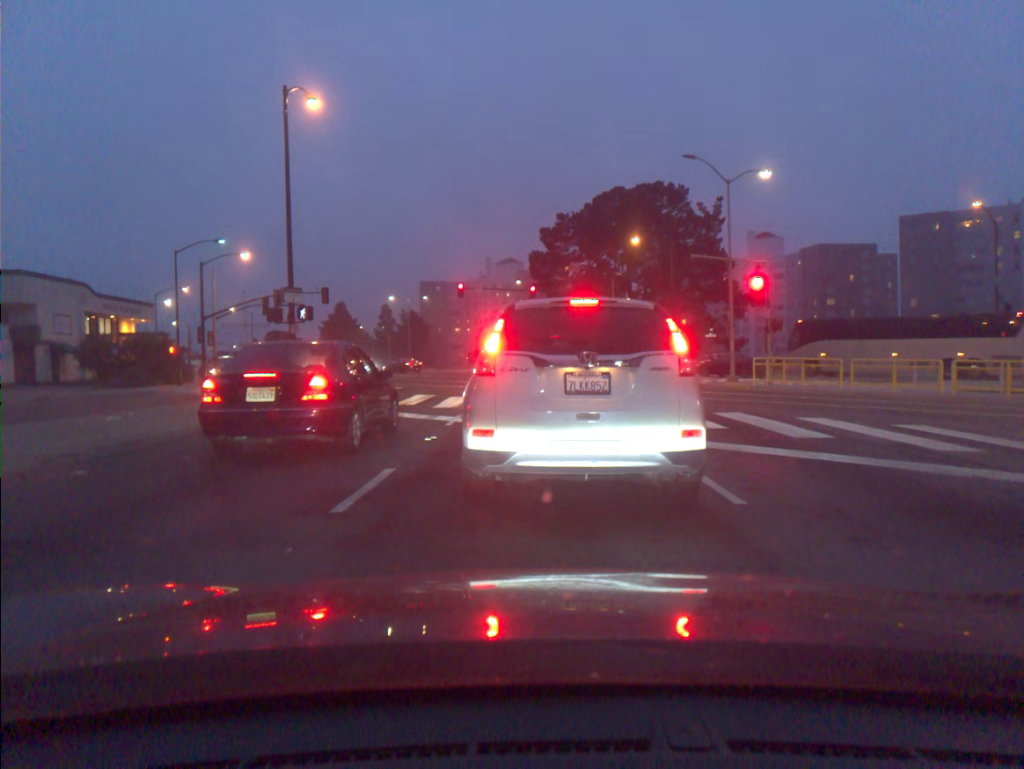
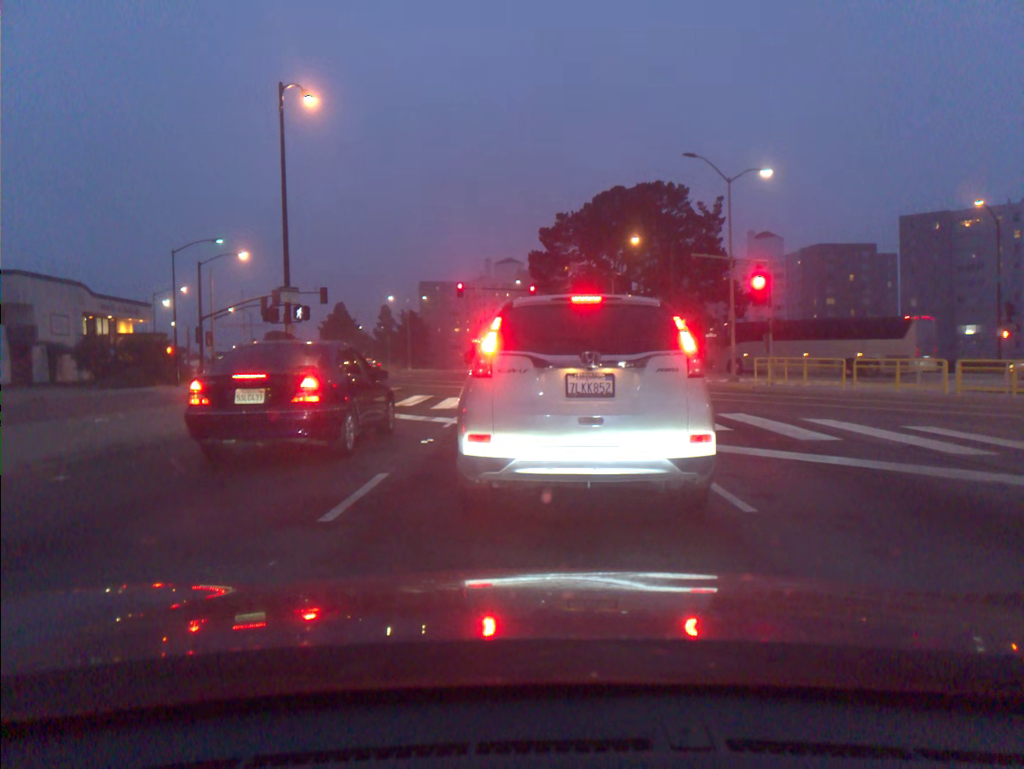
(0.0, +0.3) m; 0°
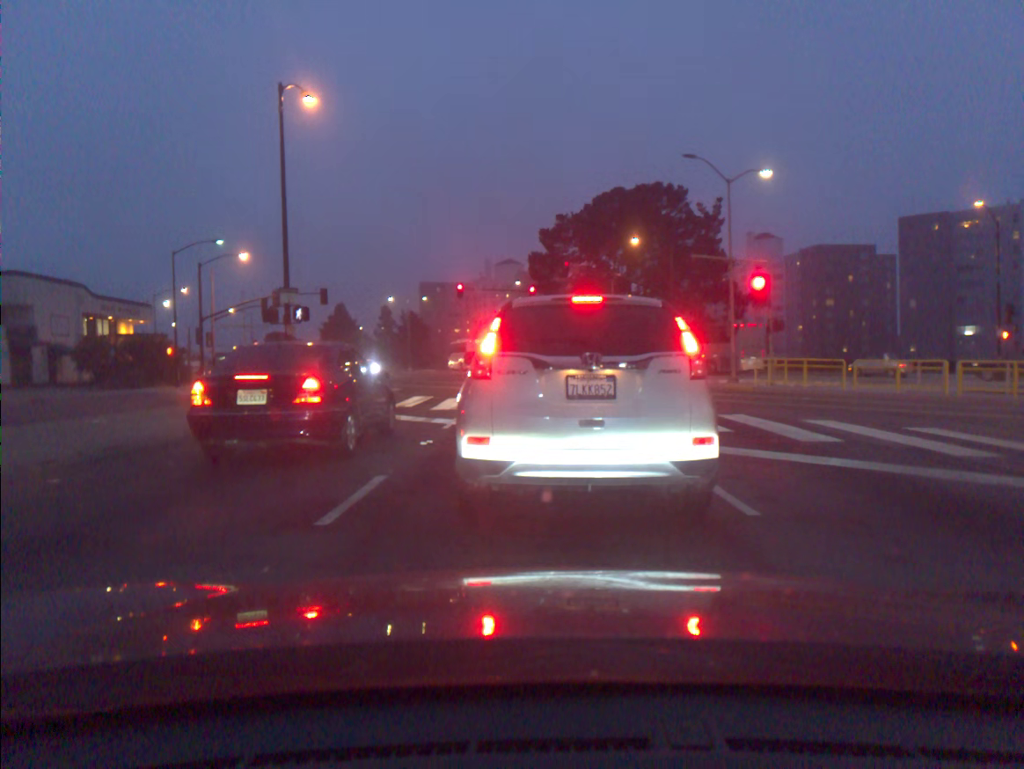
(0.0, +0.1) m; 0°
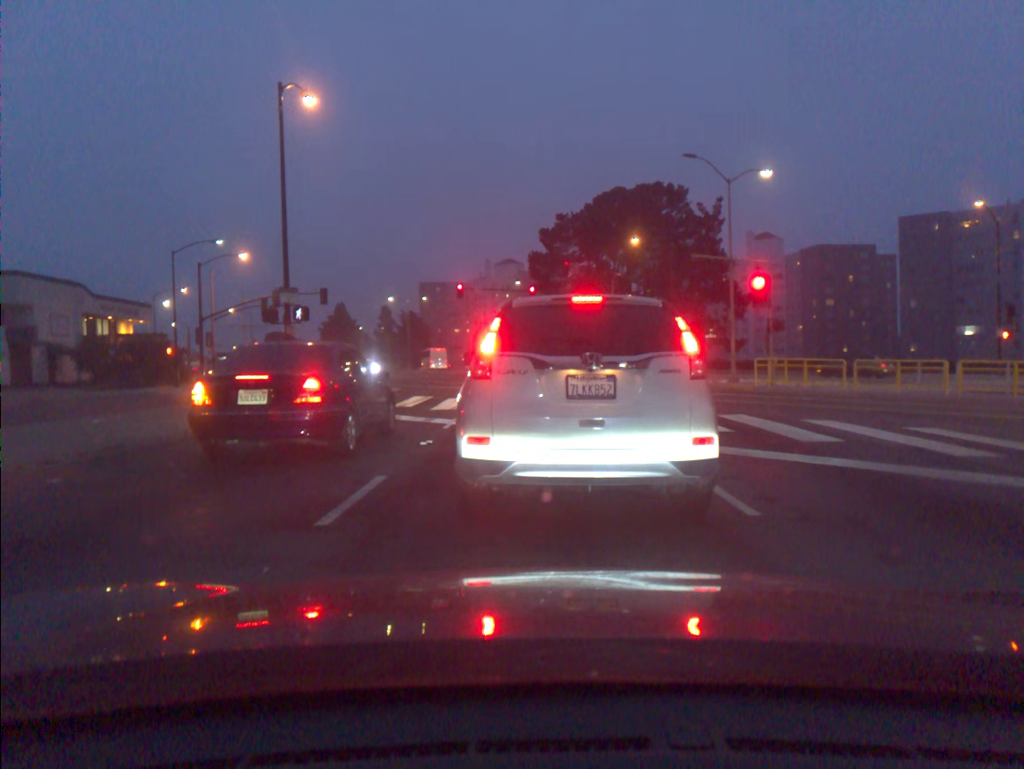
(0.0, 0.0) m; 0°
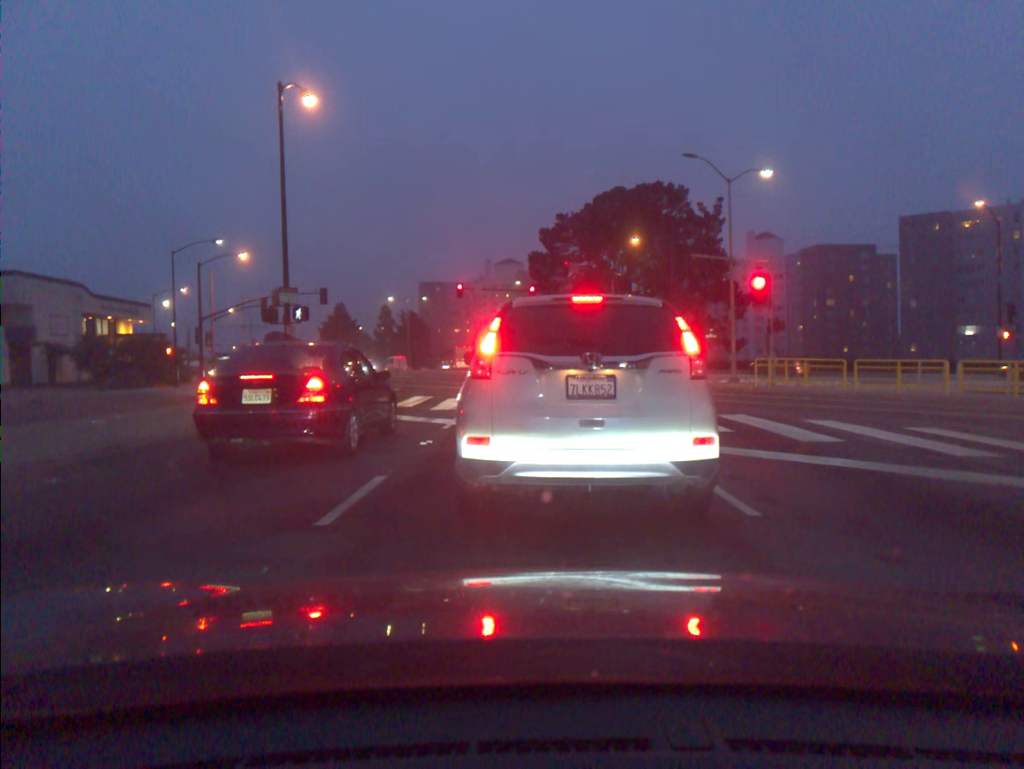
(0.0, 0.0) m; 0°
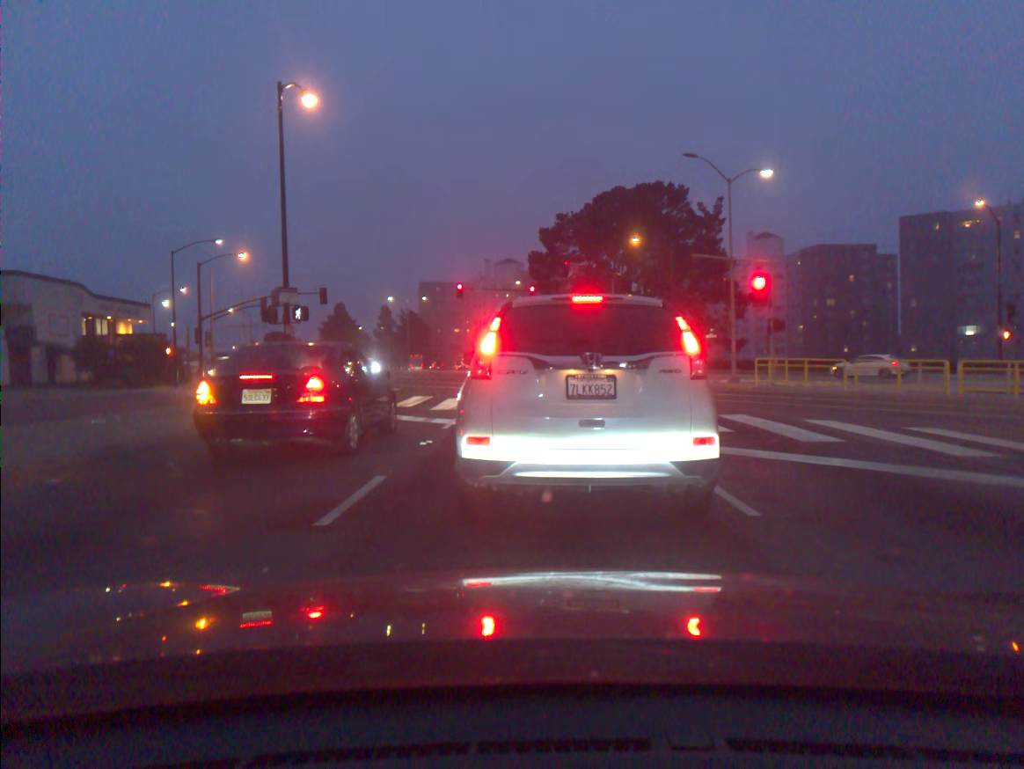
(0.0, 0.0) m; 0°
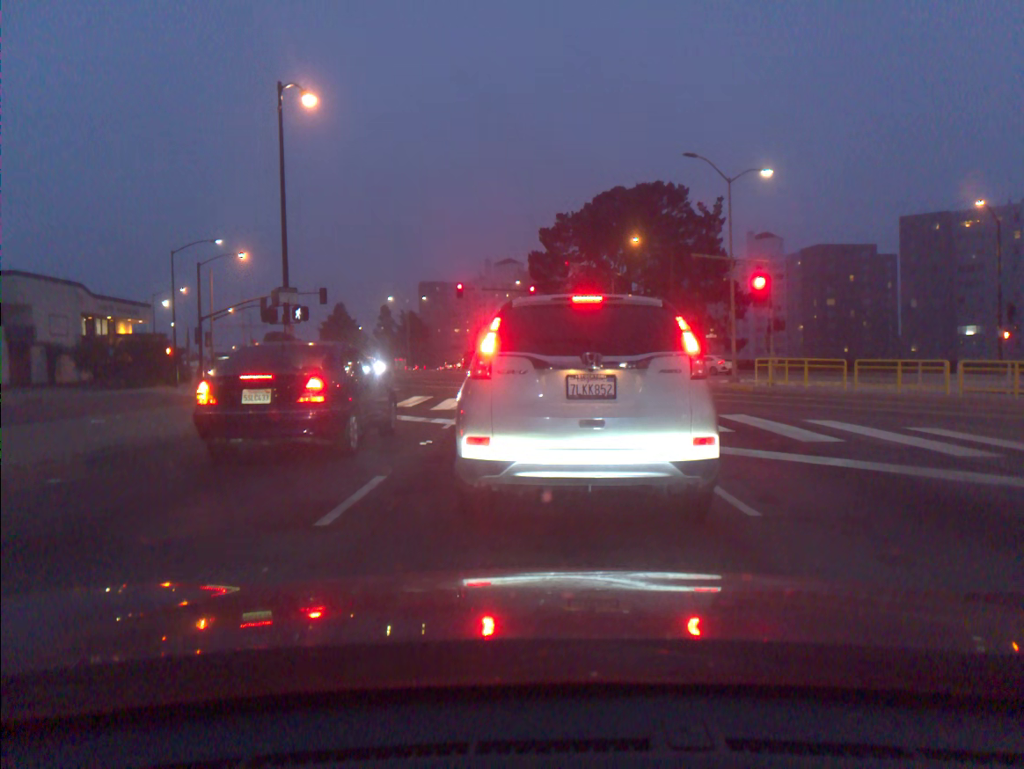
(0.0, 0.0) m; 0°
